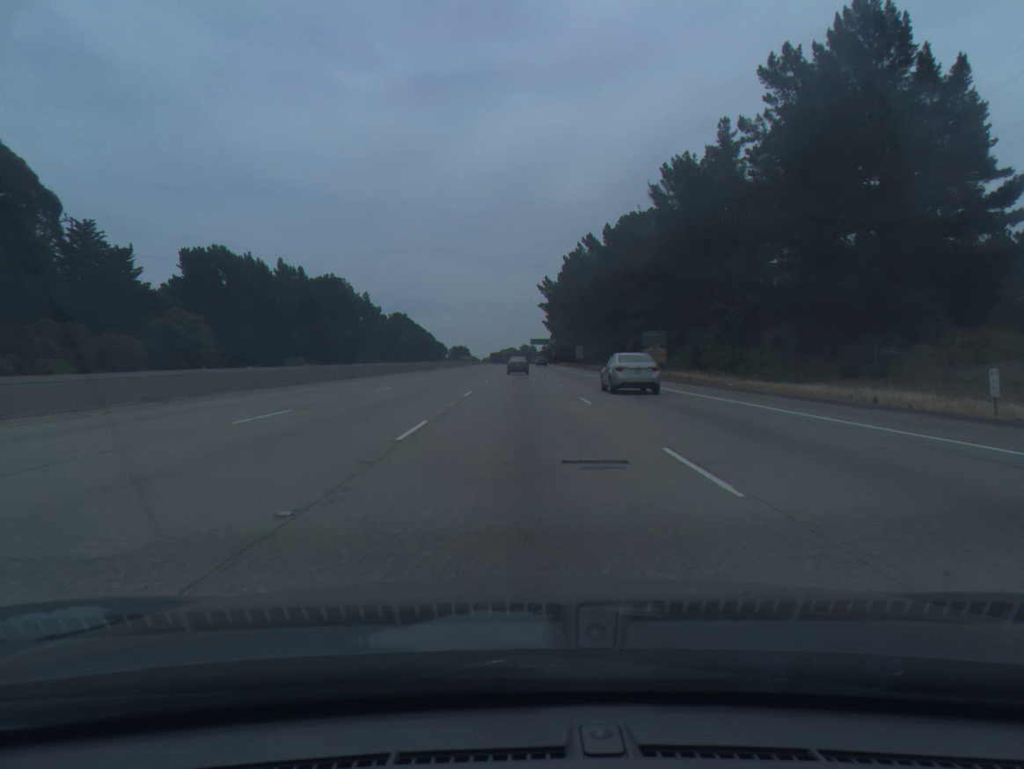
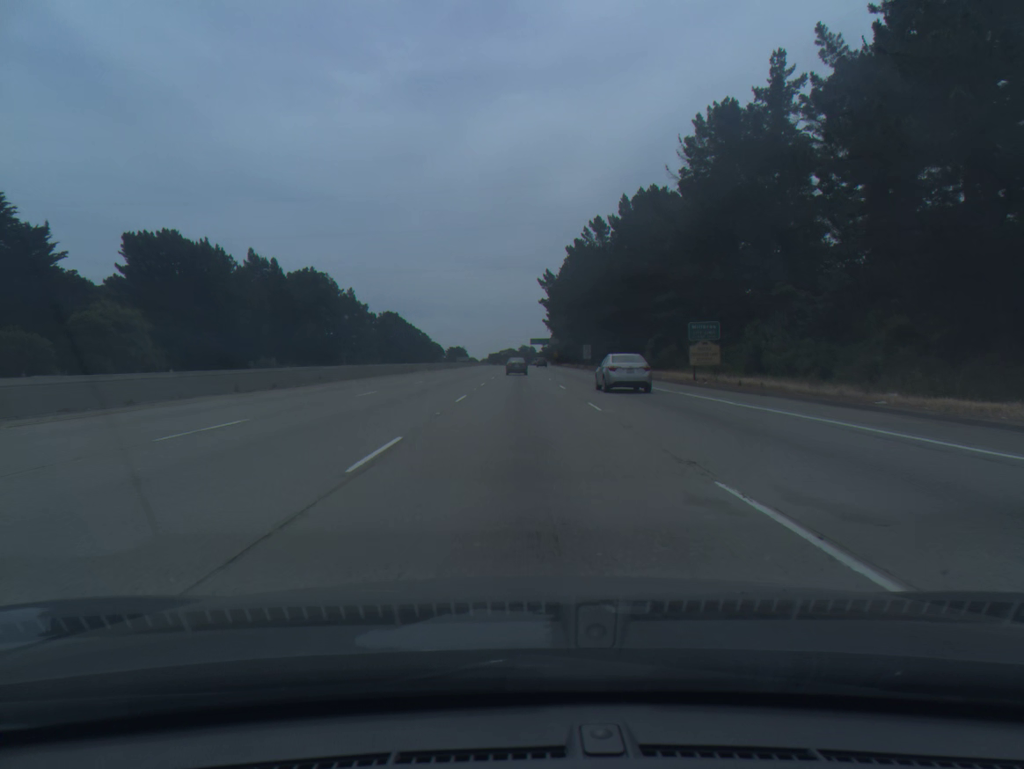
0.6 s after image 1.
(0.0, +17.7) m; 0°
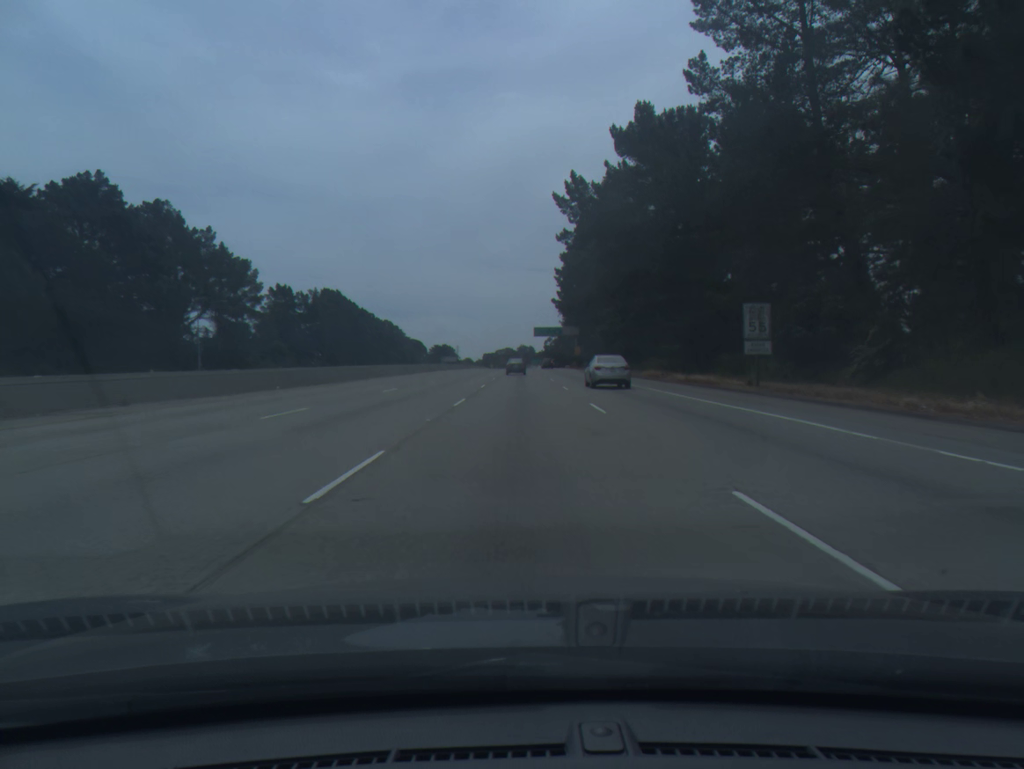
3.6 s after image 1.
(+0.1, +89.3) m; 0°
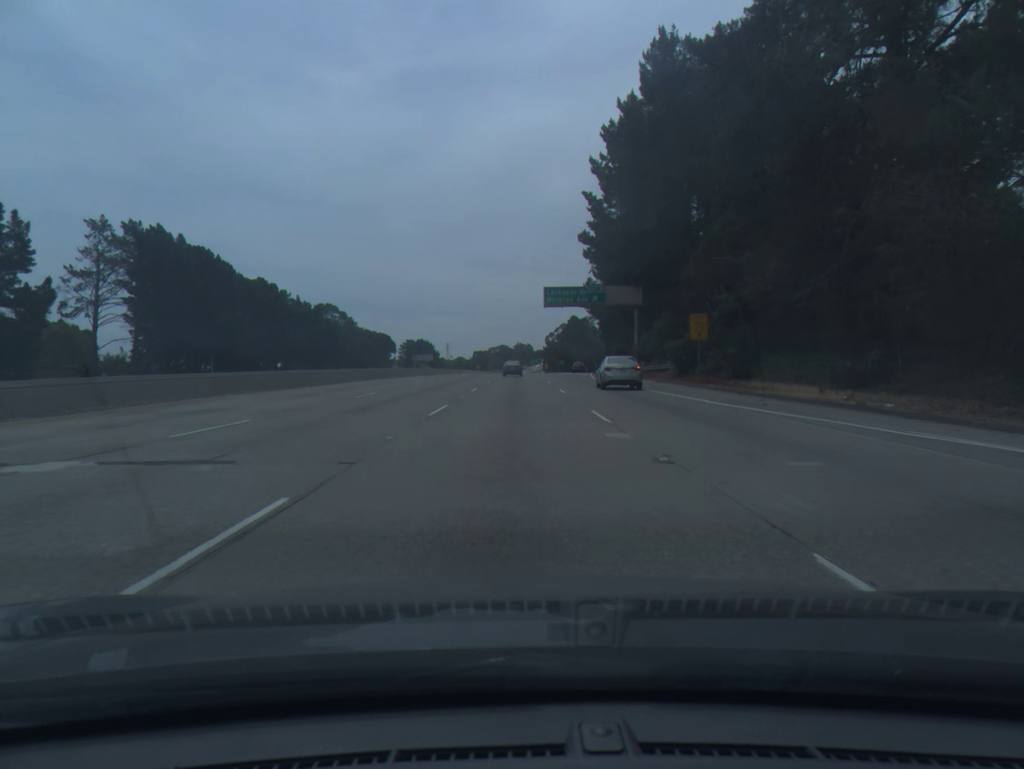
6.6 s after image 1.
(+0.4, +90.8) m; 0°
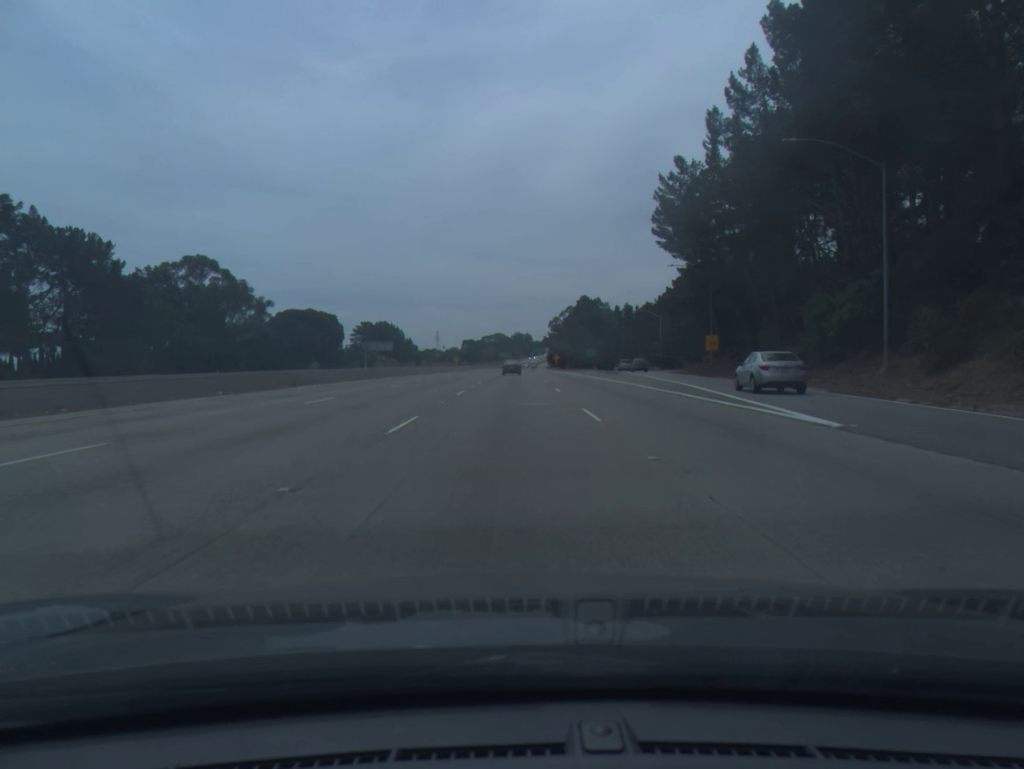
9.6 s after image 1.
(+0.3, +92.6) m; 0°
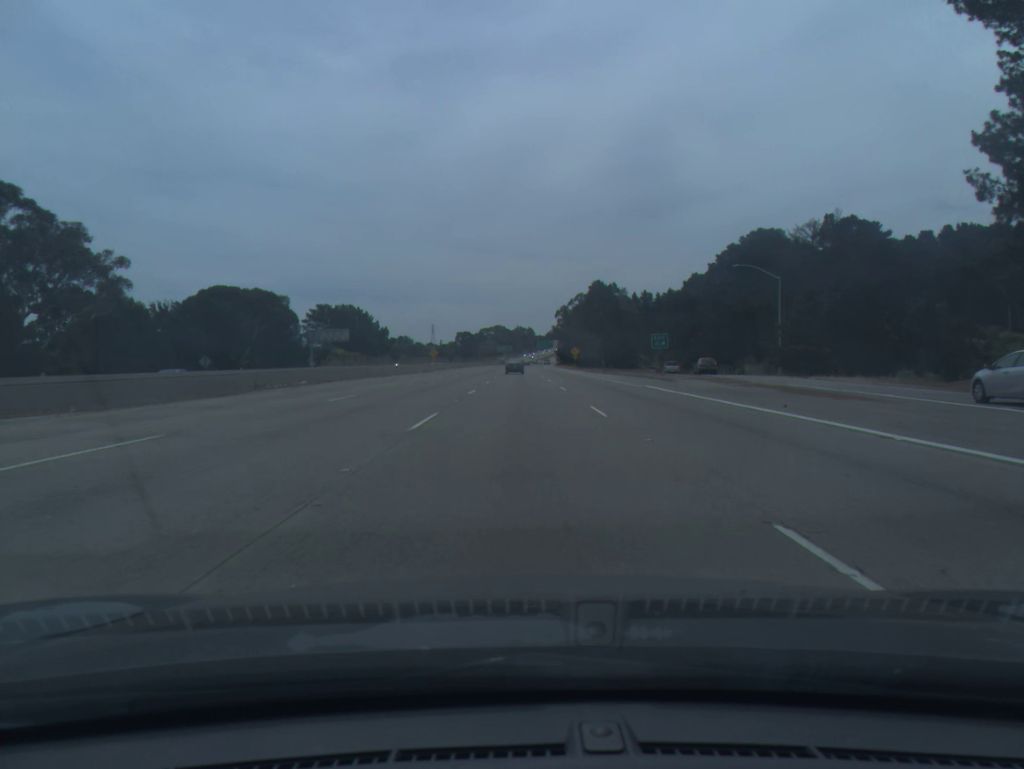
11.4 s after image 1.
(-0.4, +57.0) m; 0°
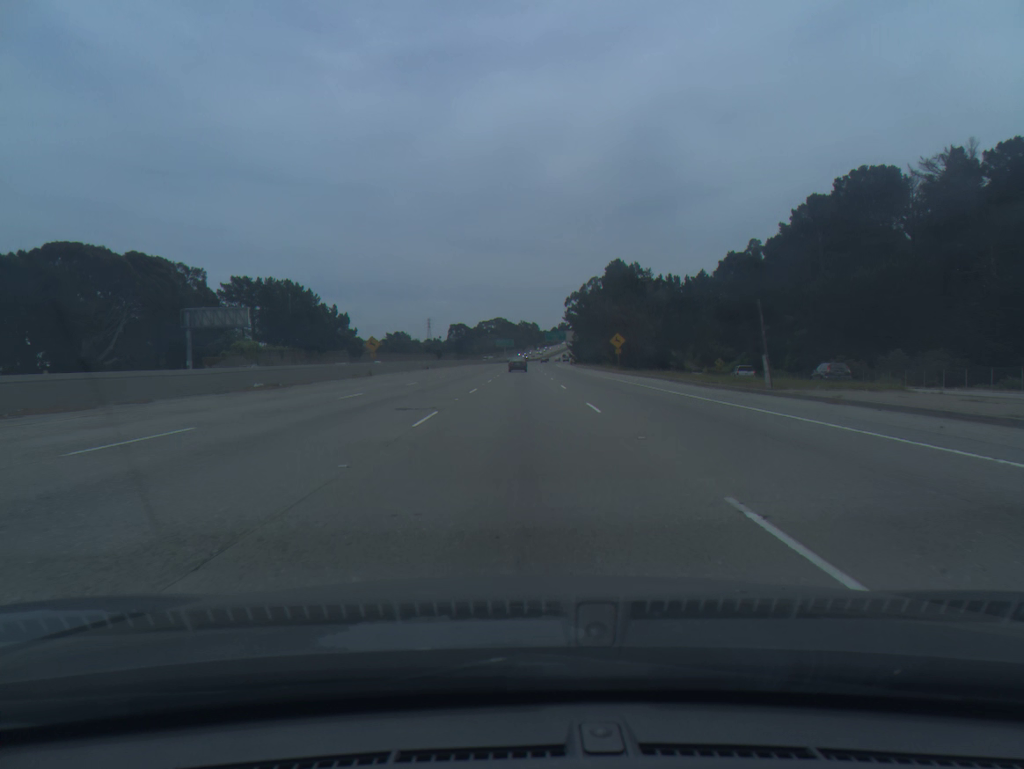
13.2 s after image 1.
(+0.1, +58.1) m; 0°
